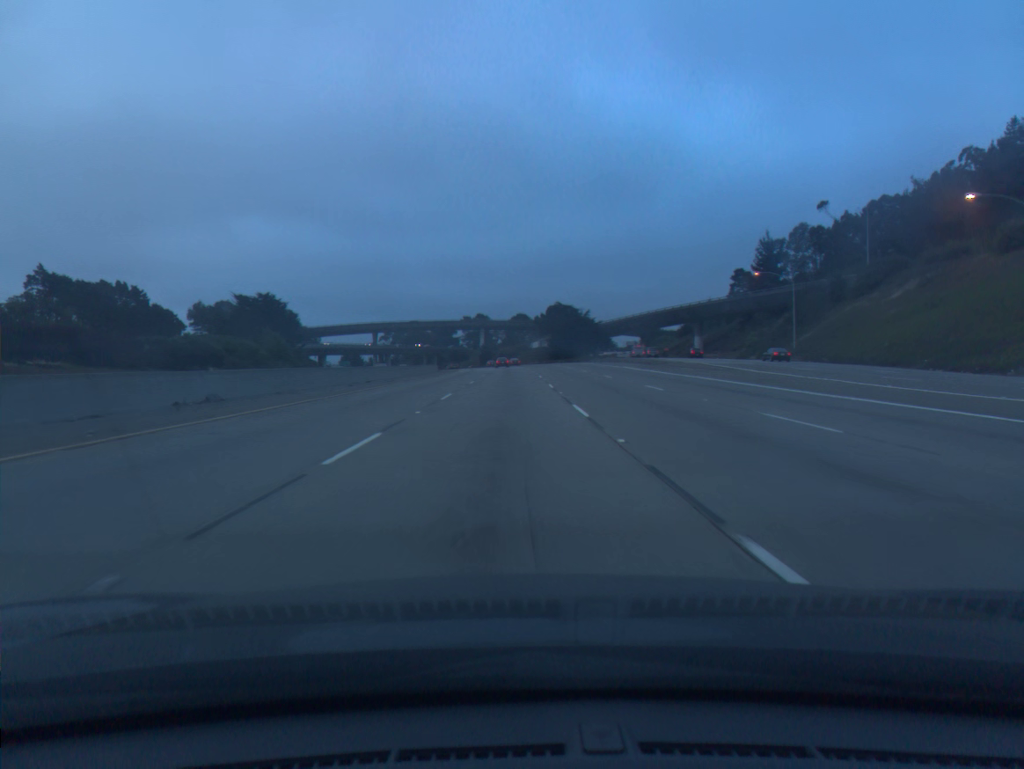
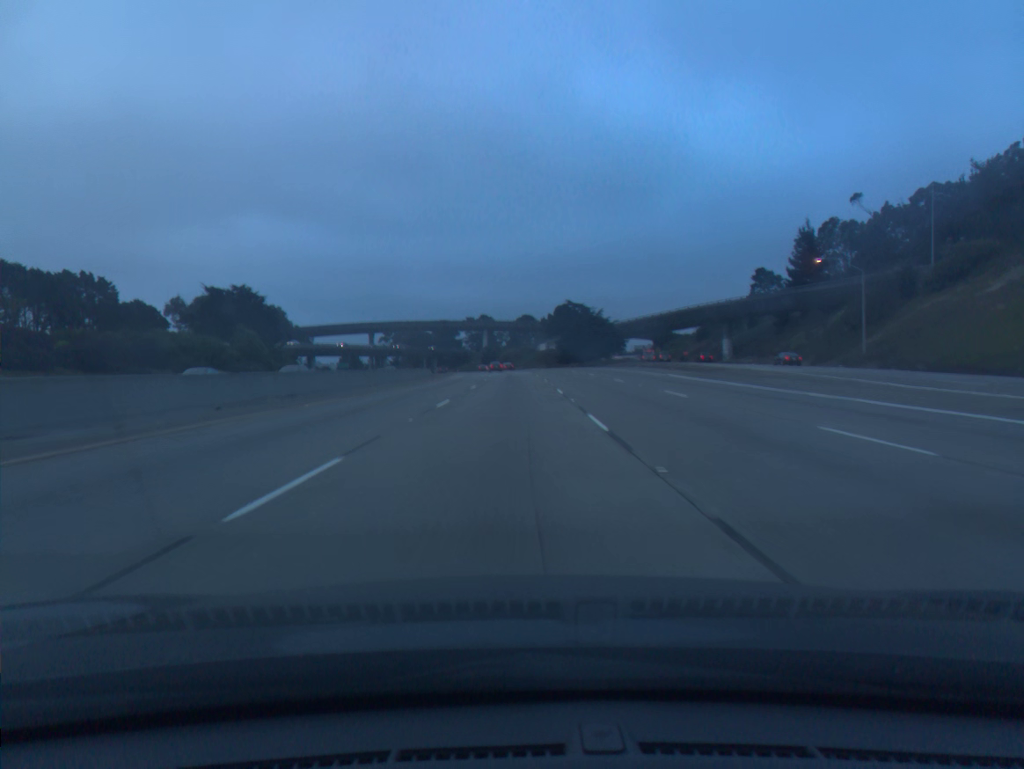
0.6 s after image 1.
(-0.1, +17.5) m; 0°
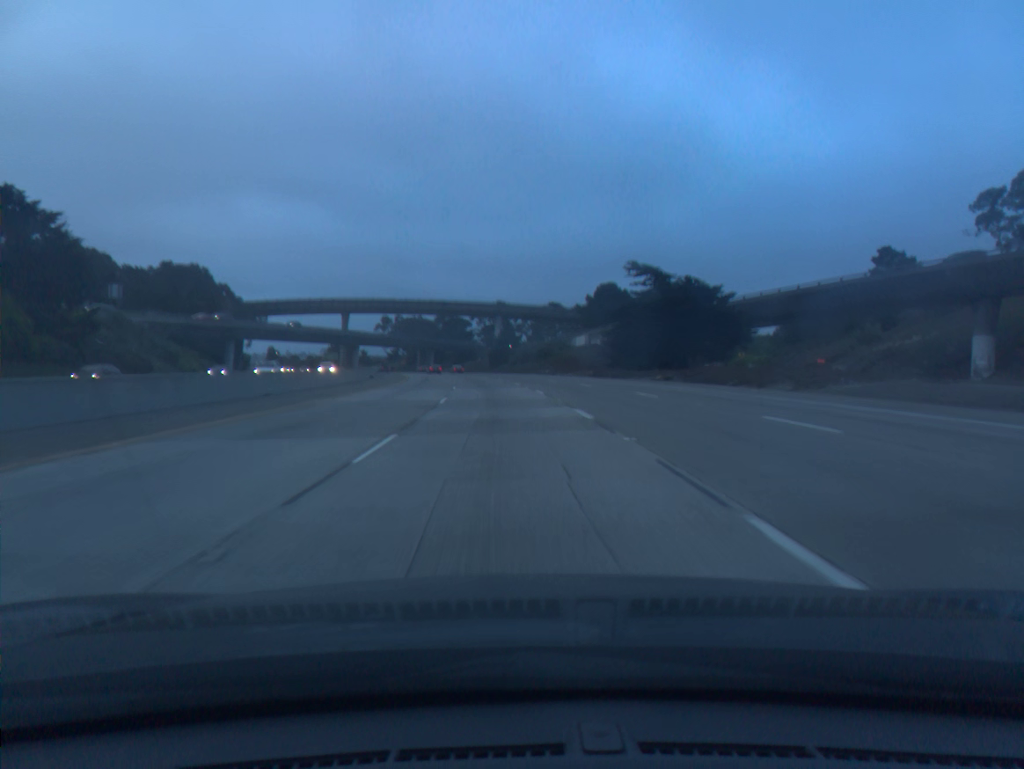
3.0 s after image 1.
(-0.5, +69.7) m; -1°
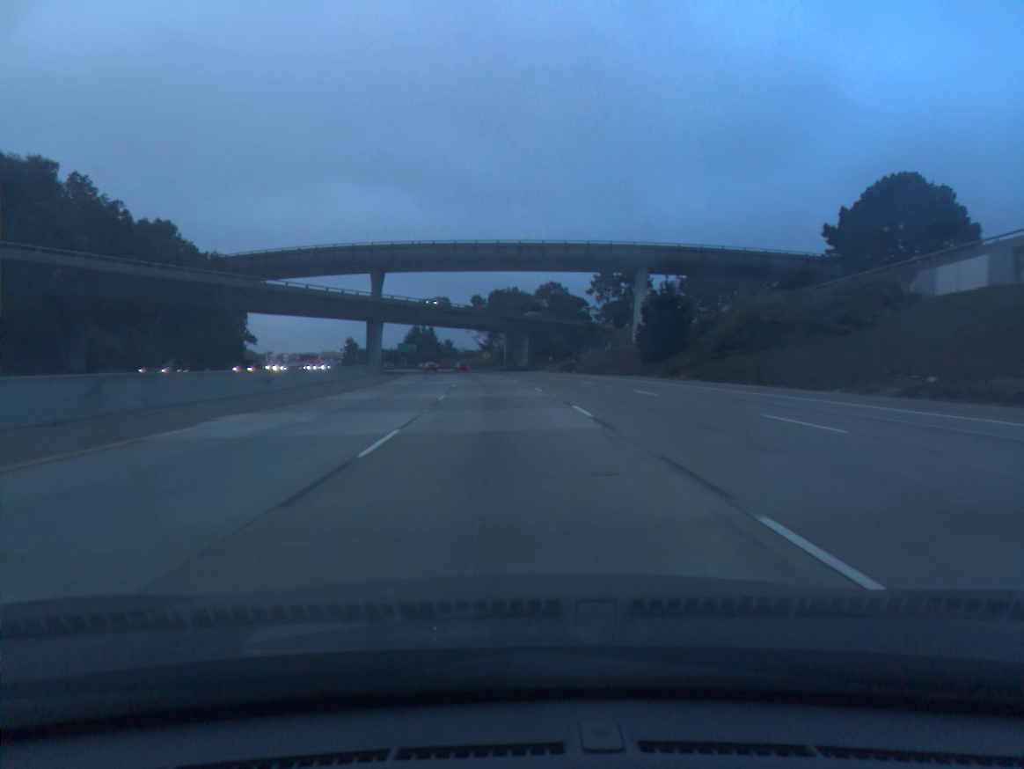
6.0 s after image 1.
(-6.1, +87.0) m; -8°
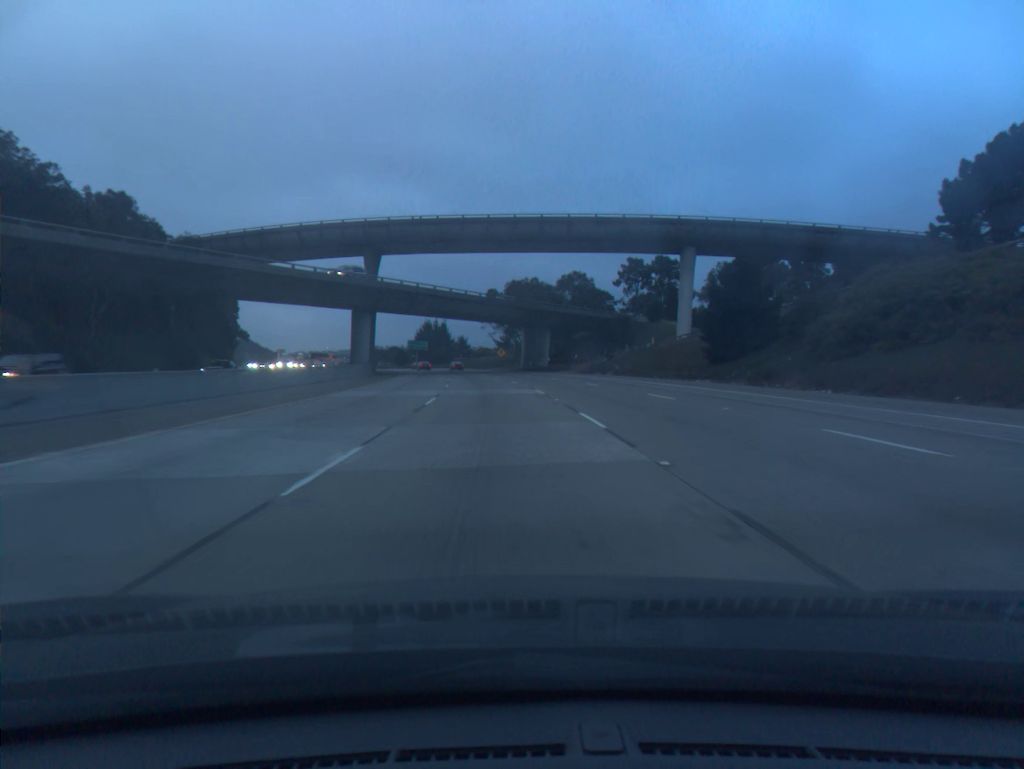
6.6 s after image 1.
(-0.2, +17.5) m; -1°
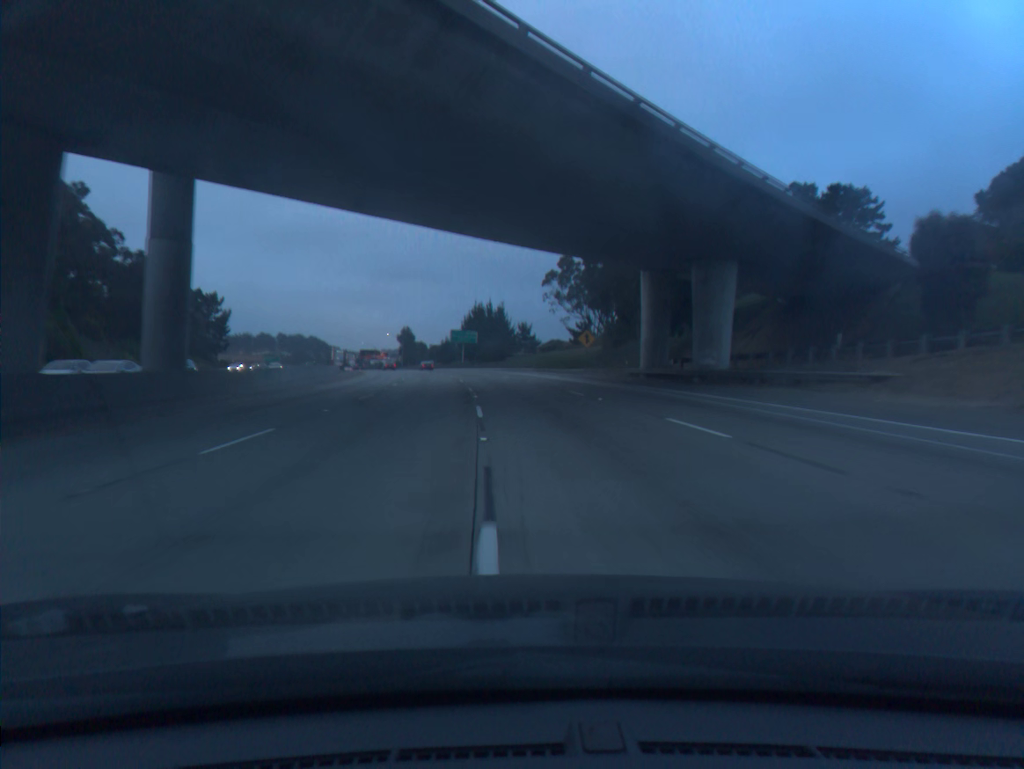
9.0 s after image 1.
(-2.6, +70.2) m; -5°
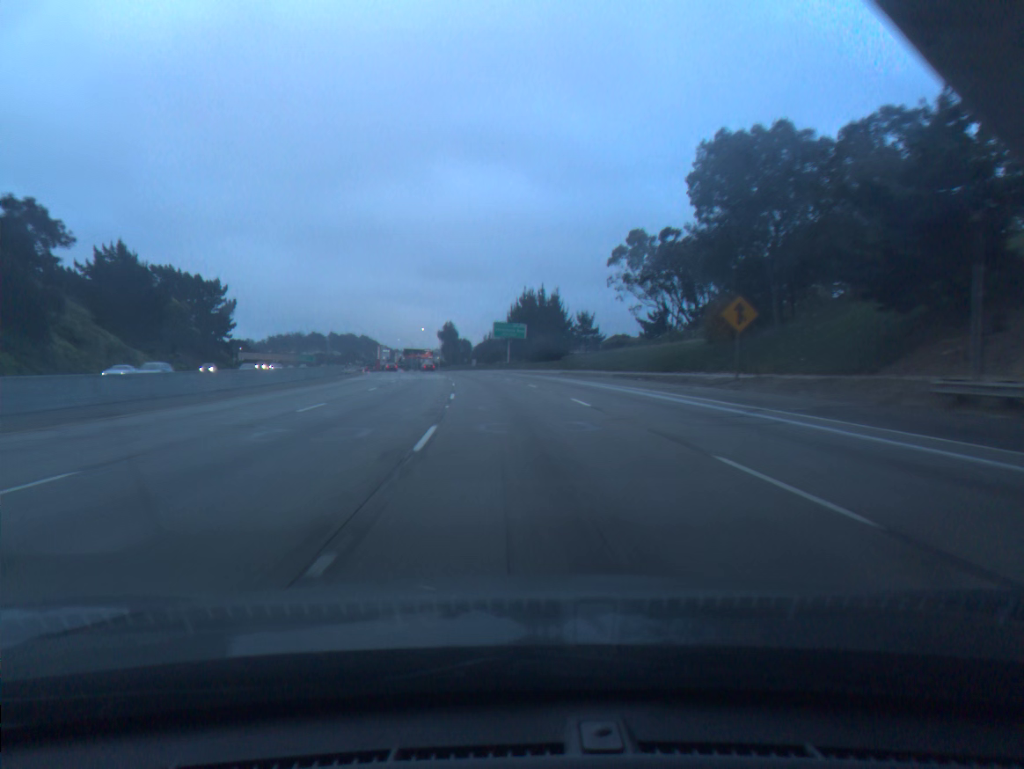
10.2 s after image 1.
(-1.1, +35.1) m; -4°
